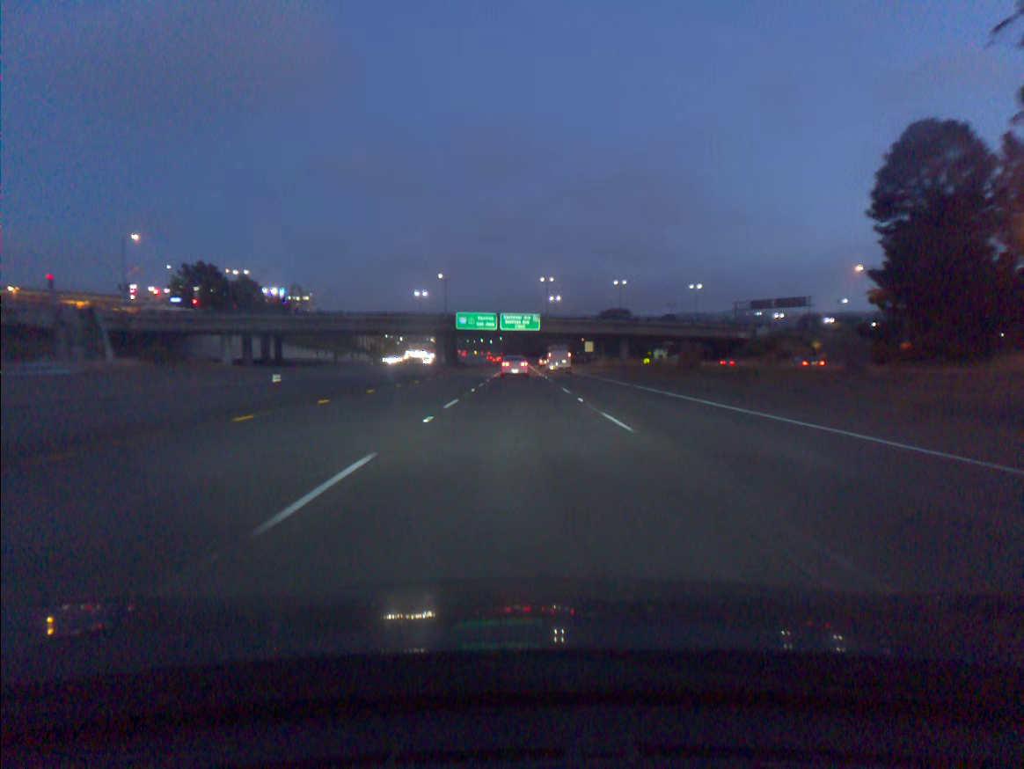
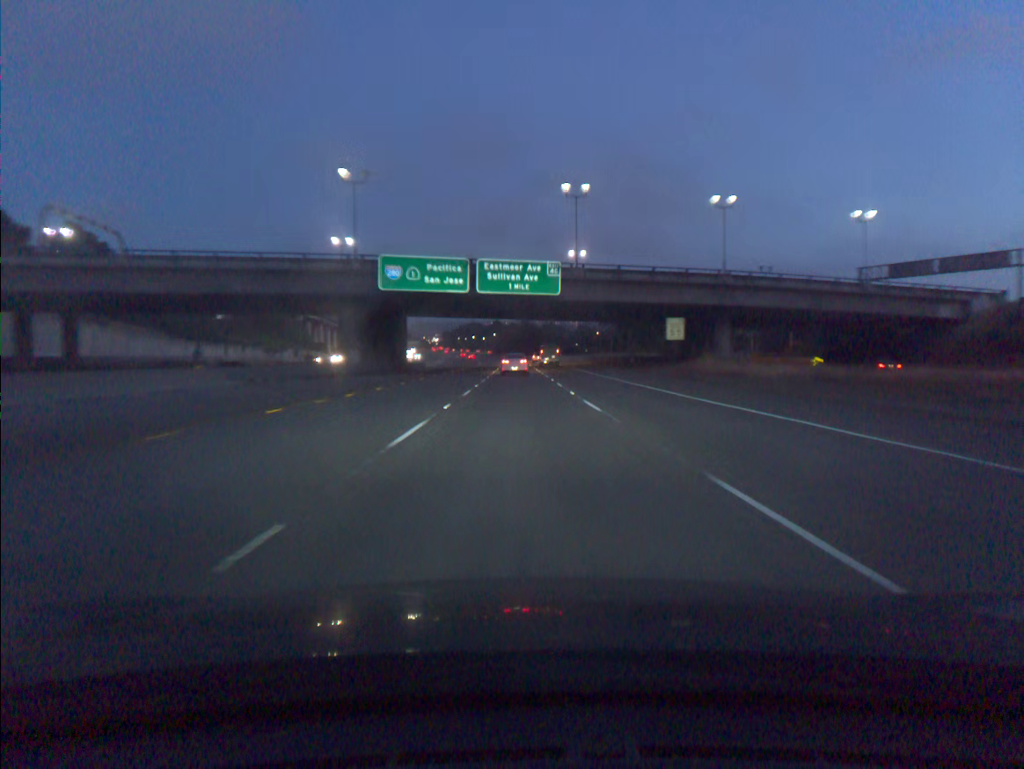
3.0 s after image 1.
(-0.1, +69.3) m; 0°
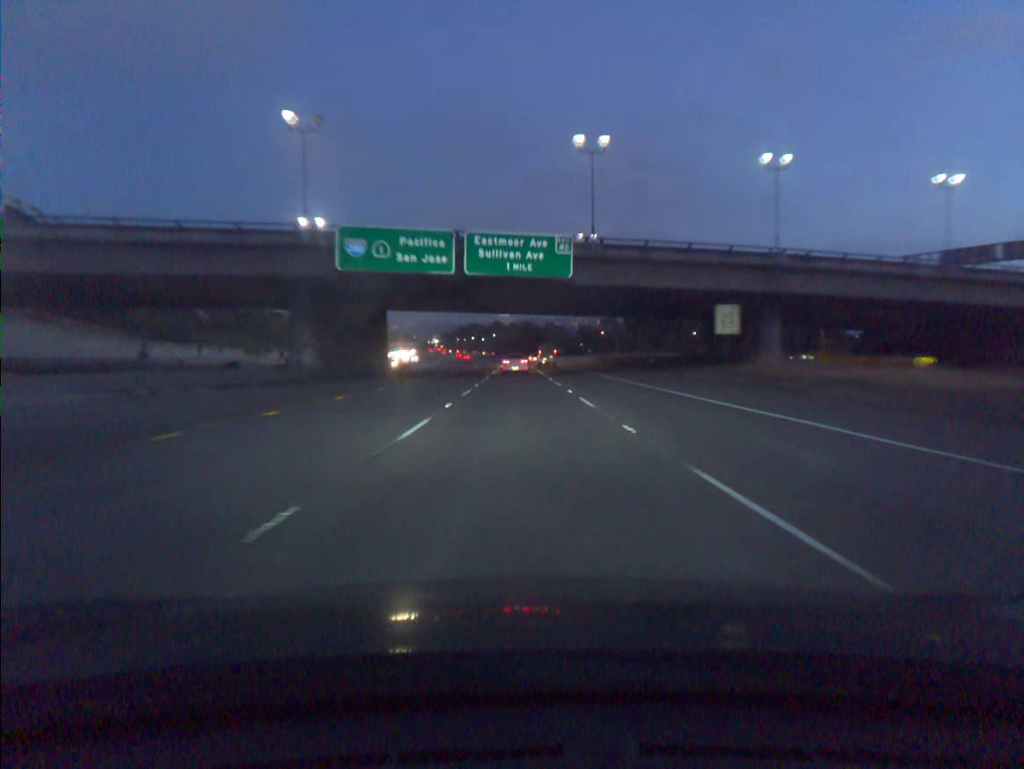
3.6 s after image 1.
(0.0, +13.9) m; 0°
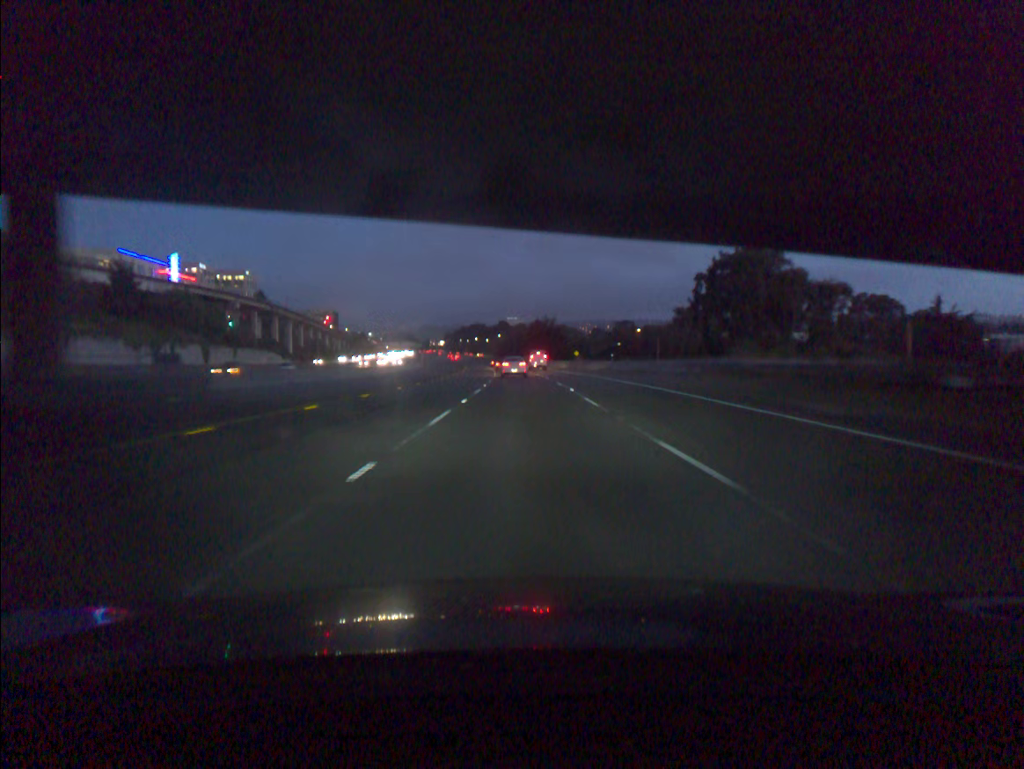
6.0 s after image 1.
(-0.3, +55.5) m; -1°
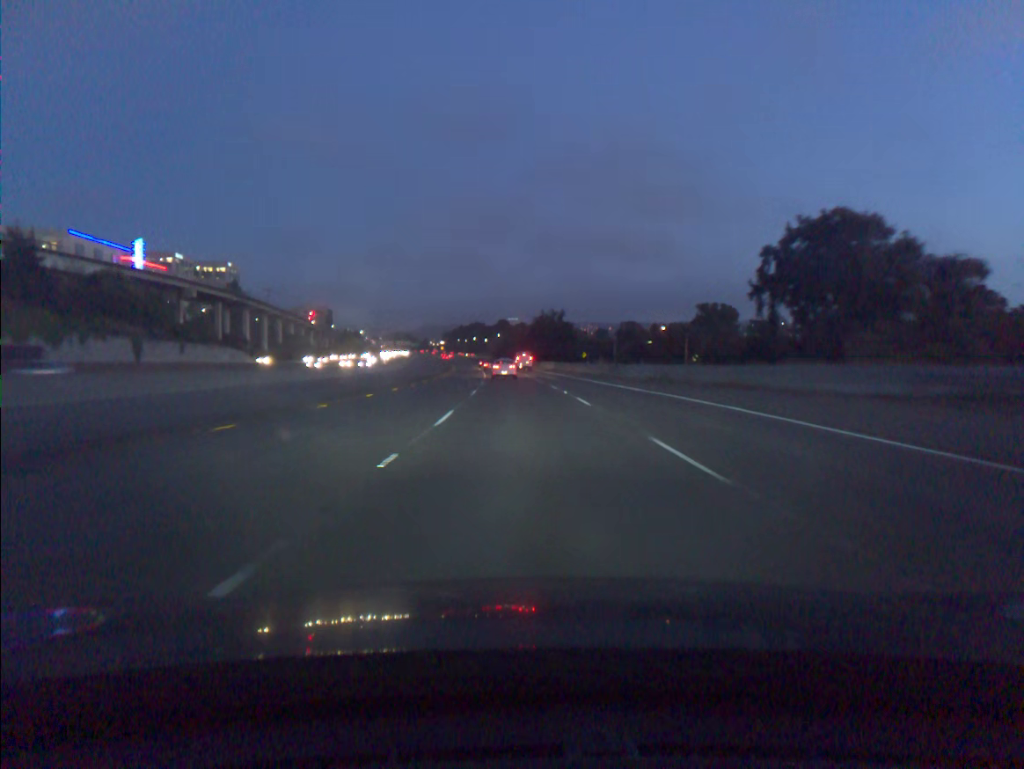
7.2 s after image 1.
(0.0, +28.0) m; 0°
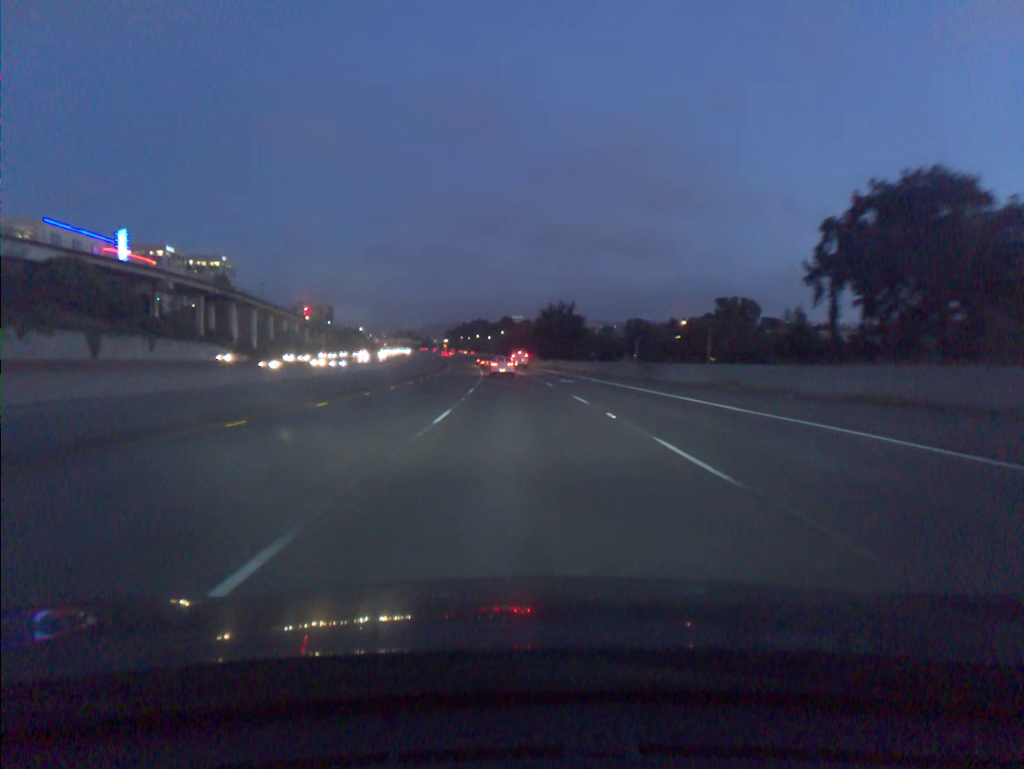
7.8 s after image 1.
(0.0, +14.1) m; 0°
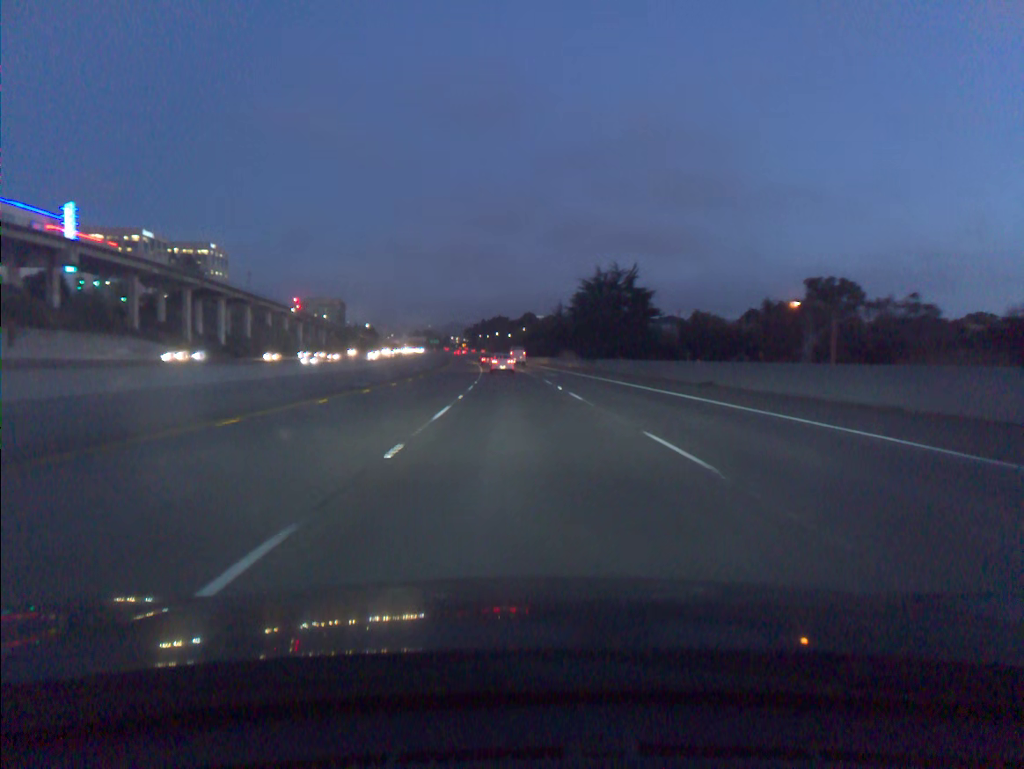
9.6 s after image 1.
(-0.6, +43.0) m; -2°
